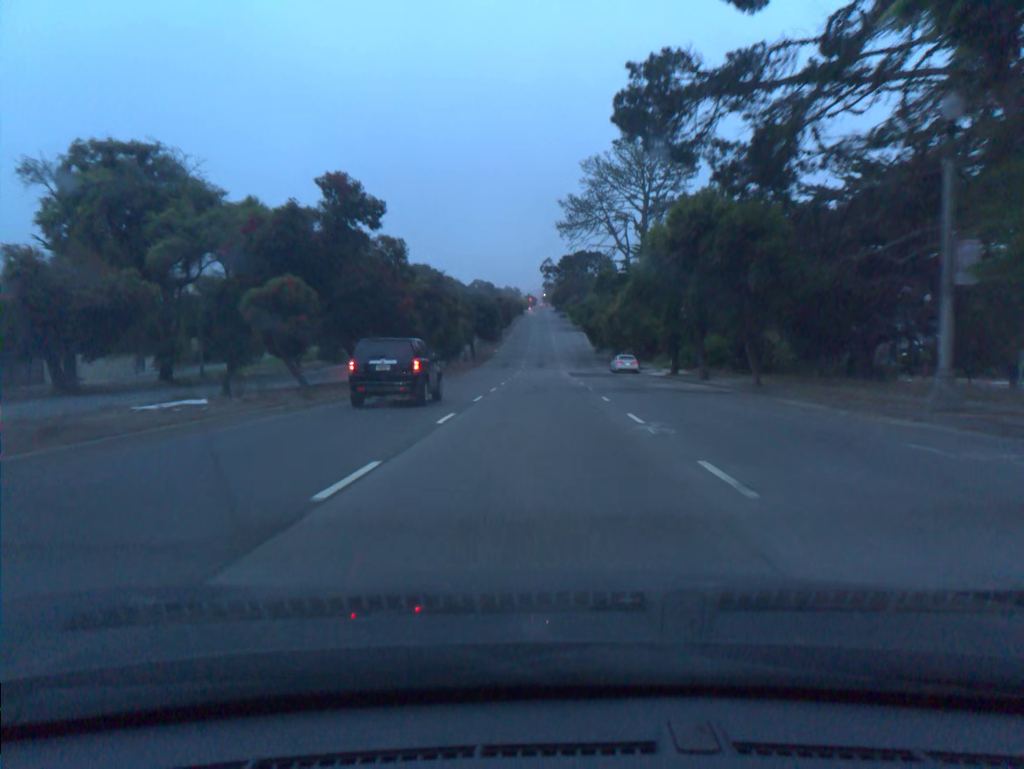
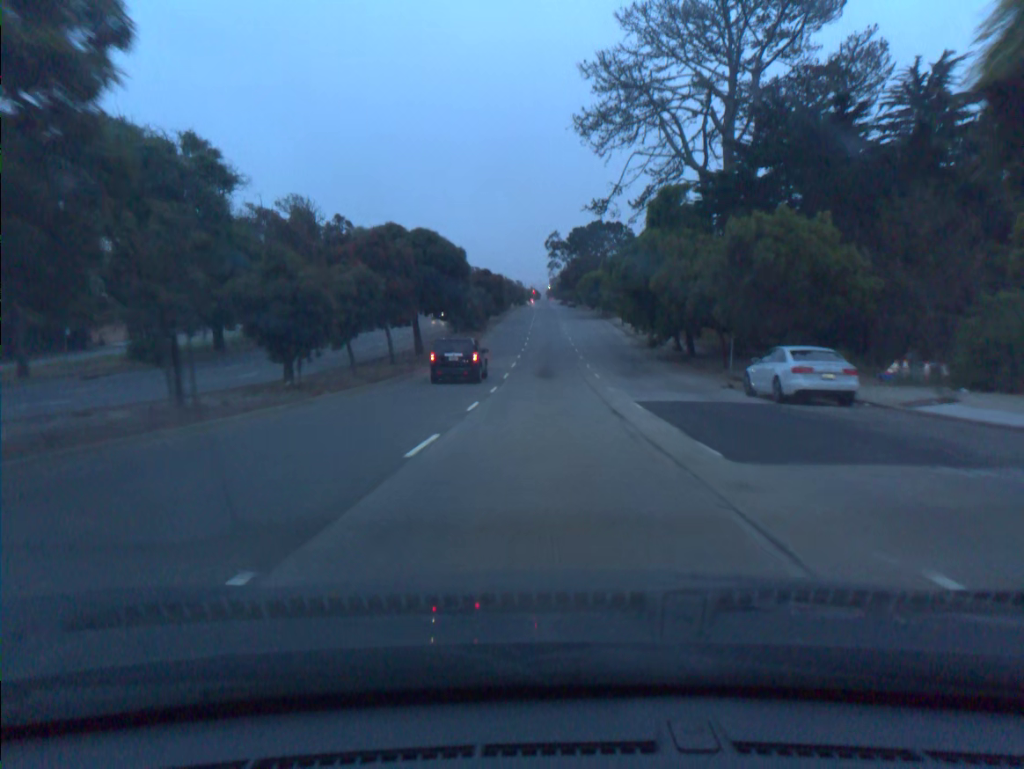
(-0.1, +41.2) m; 0°
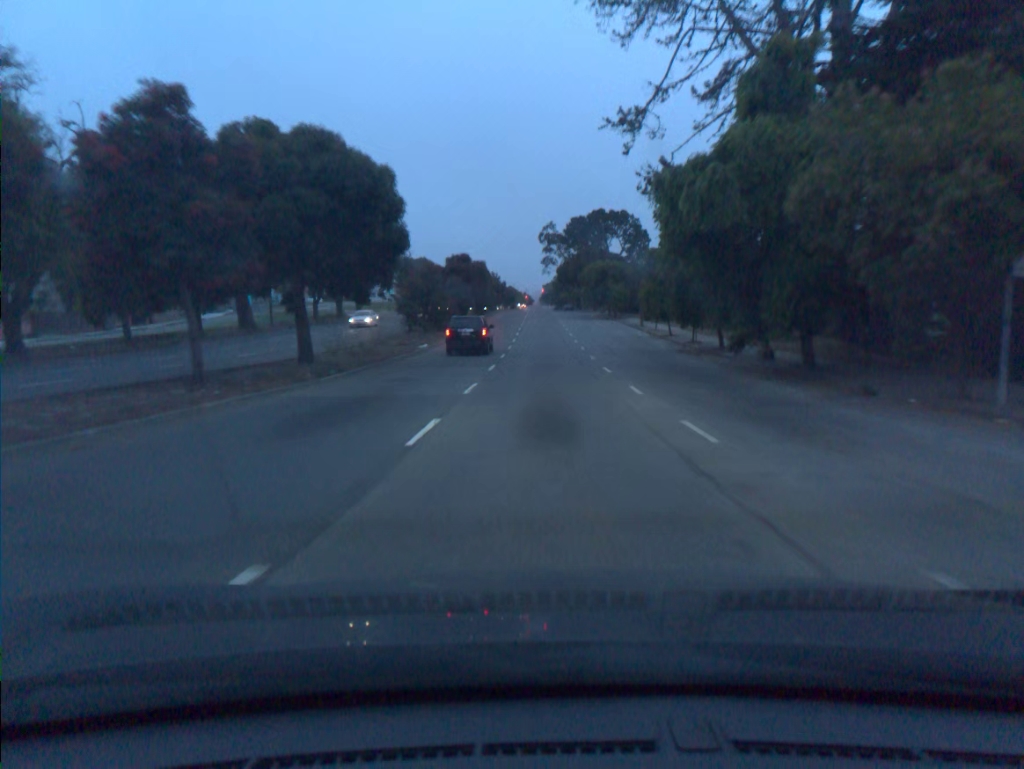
(+0.1, +21.4) m; 0°
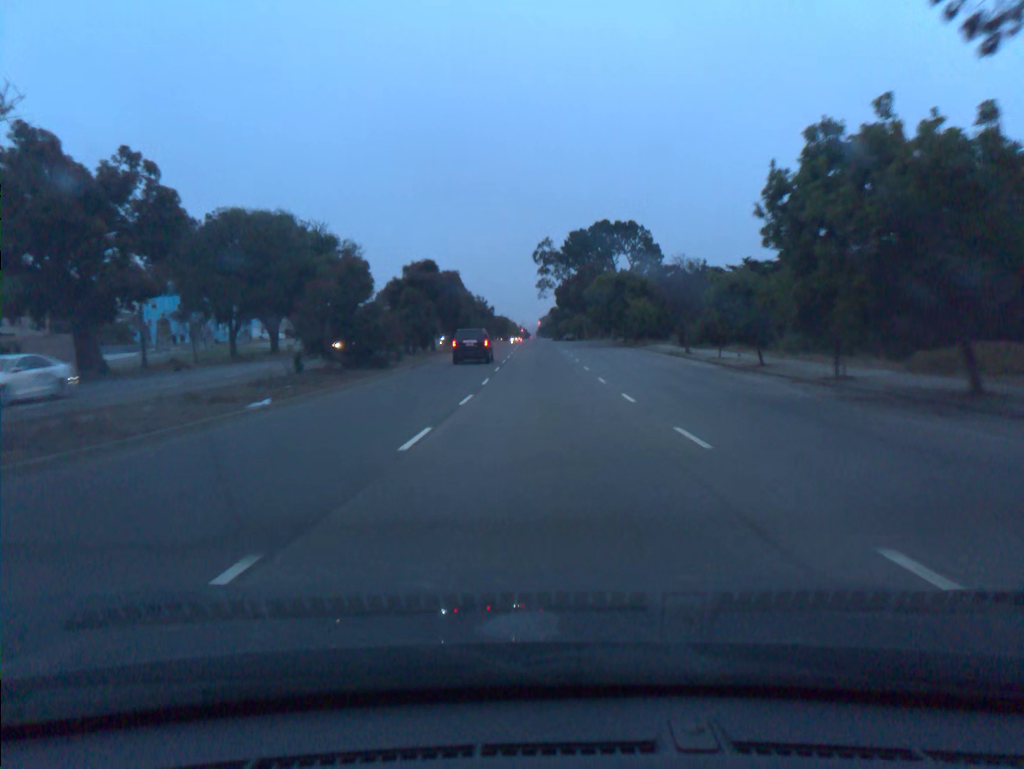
(+0.1, +21.9) m; 0°
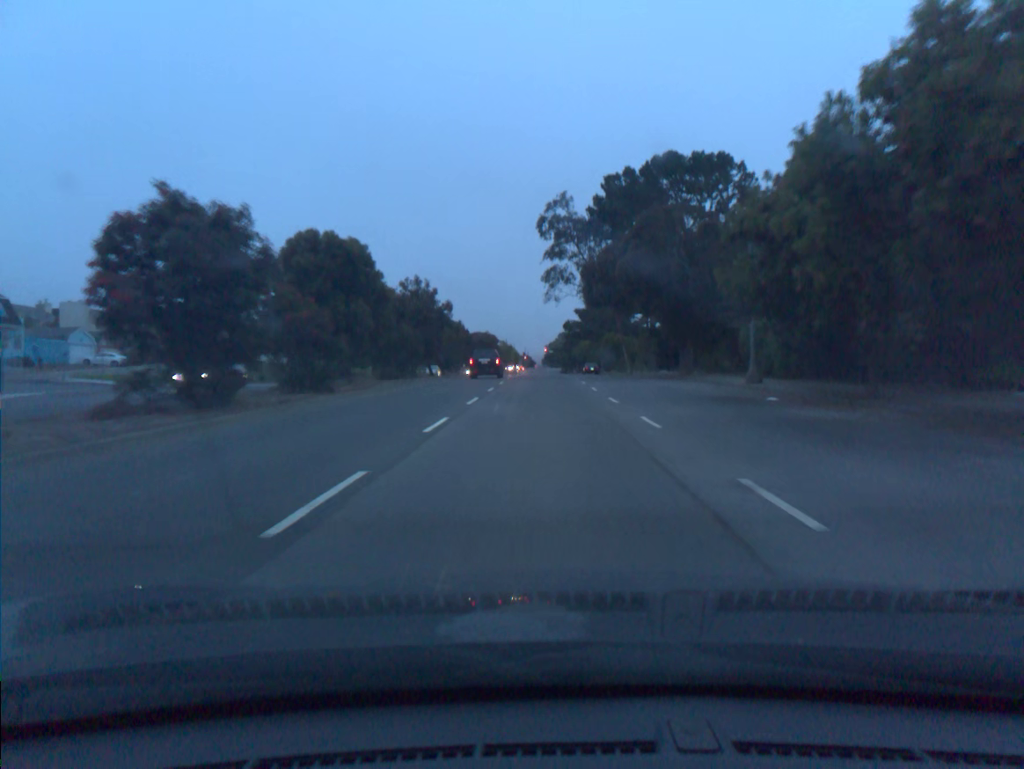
(-0.1, +54.5) m; 0°
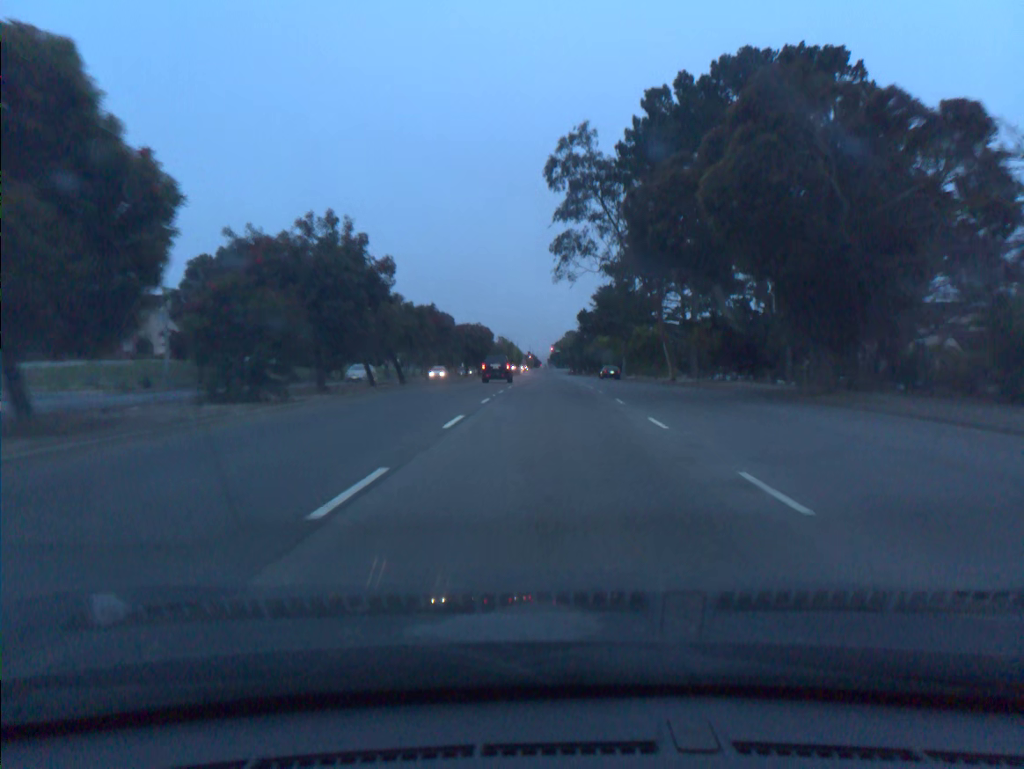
(-0.1, +21.0) m; 0°
